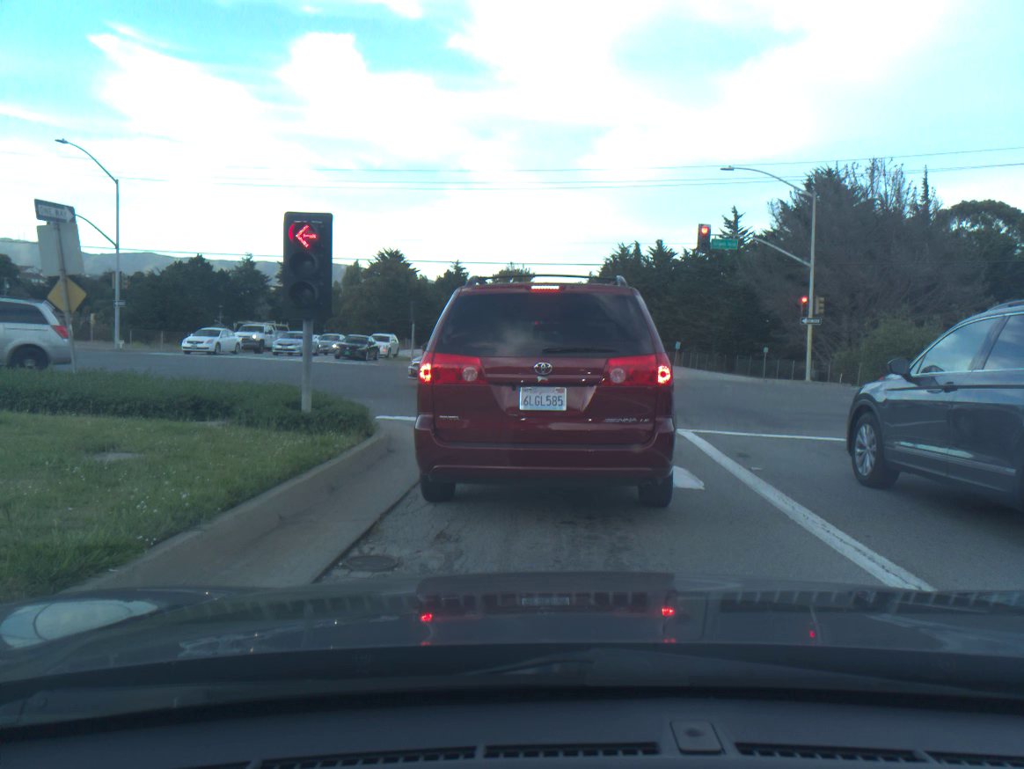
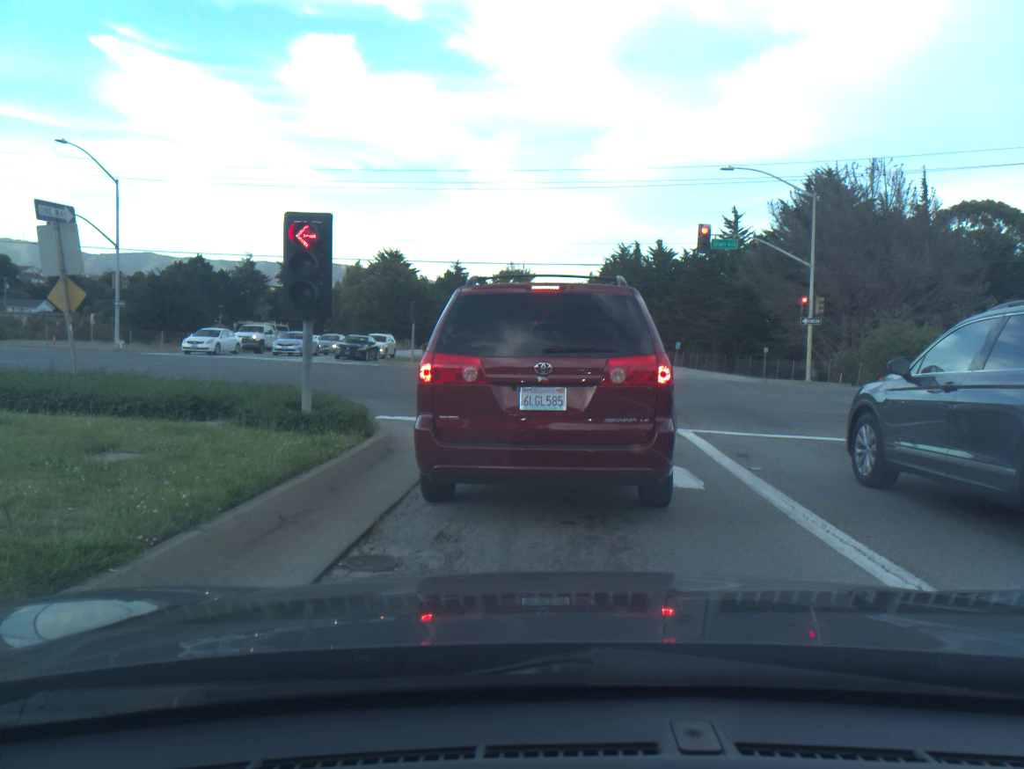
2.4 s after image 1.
(0.0, 0.0) m; 0°
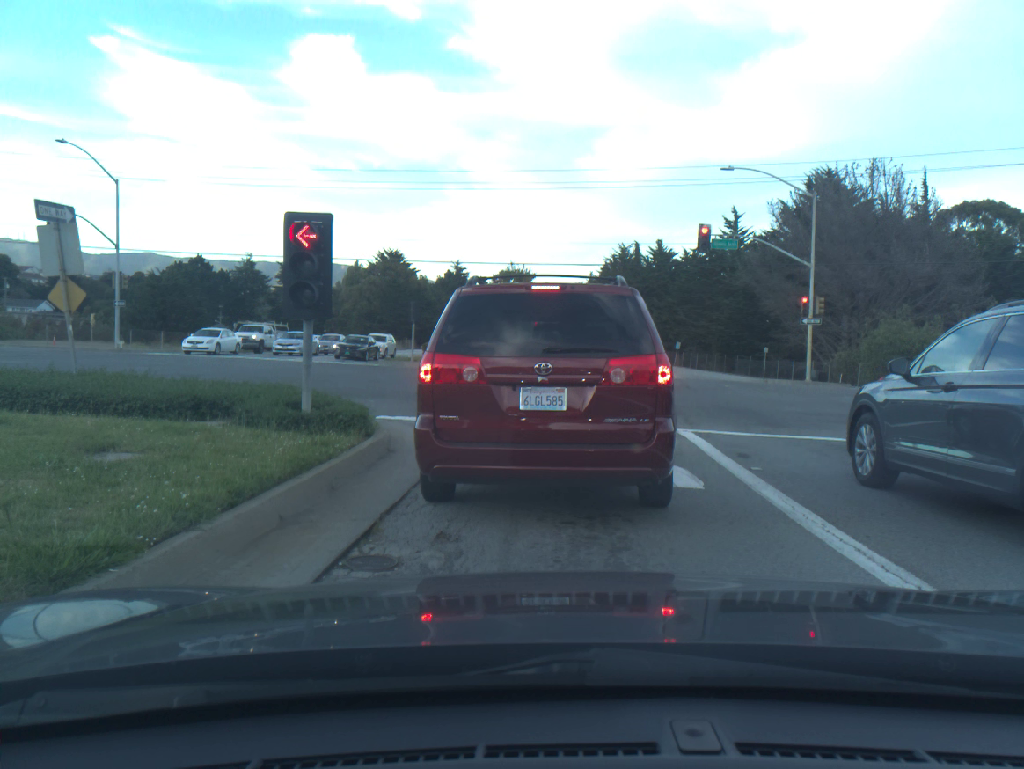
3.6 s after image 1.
(+0.1, 0.0) m; 0°
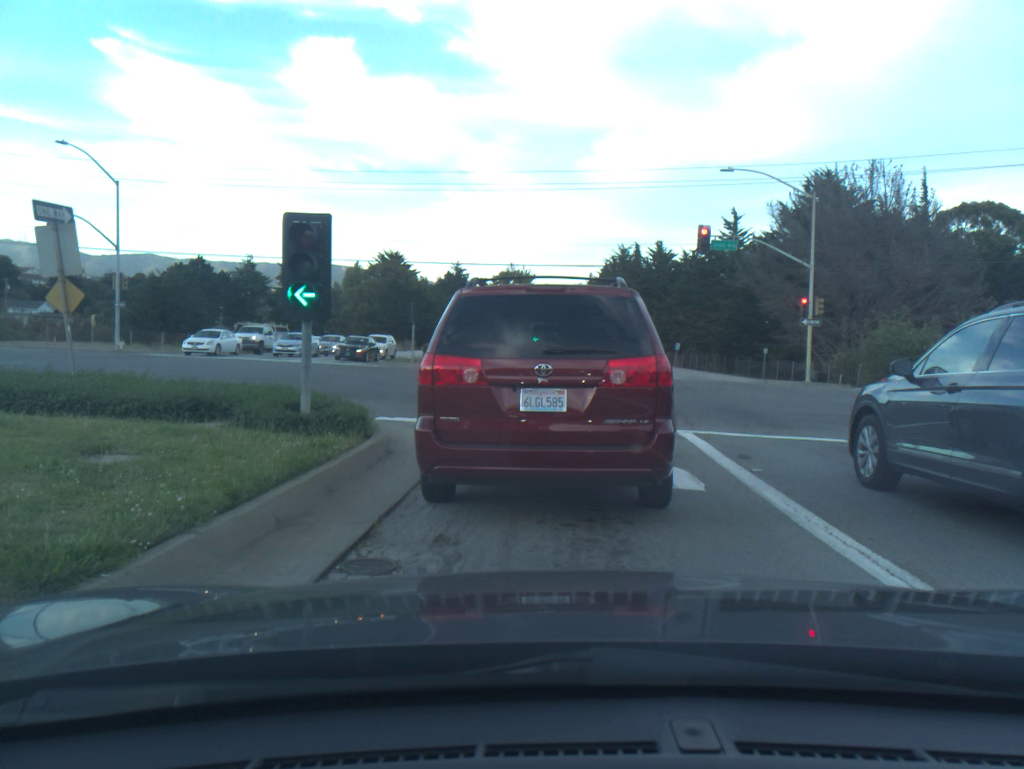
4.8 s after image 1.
(0.0, +0.1) m; 0°
